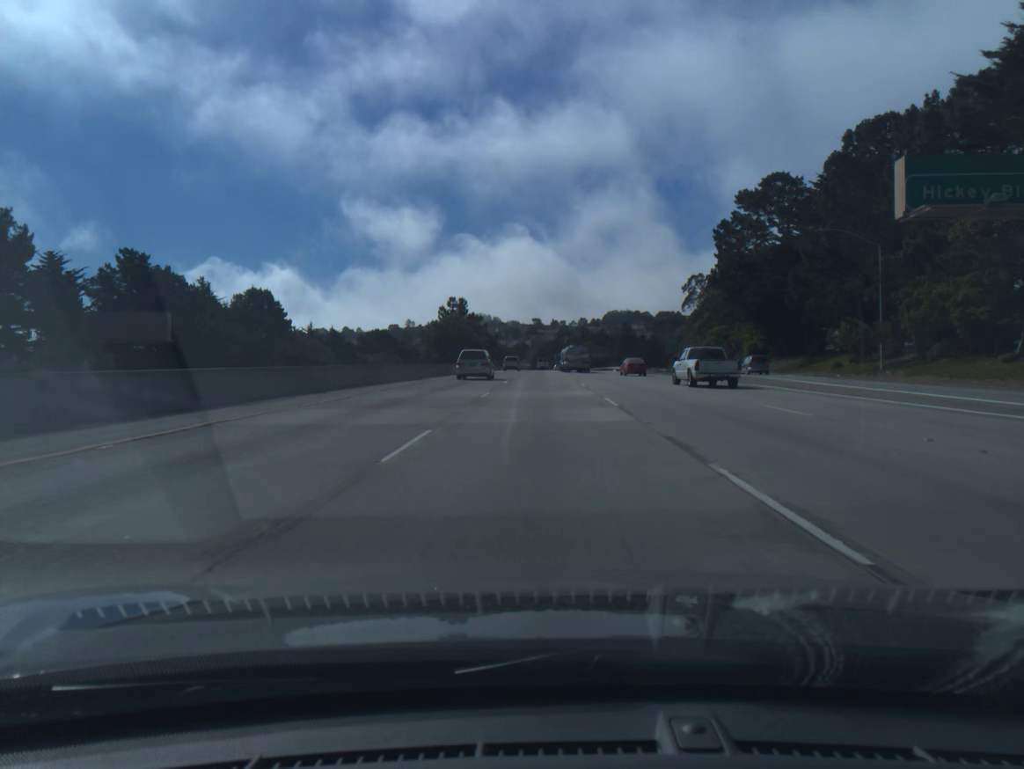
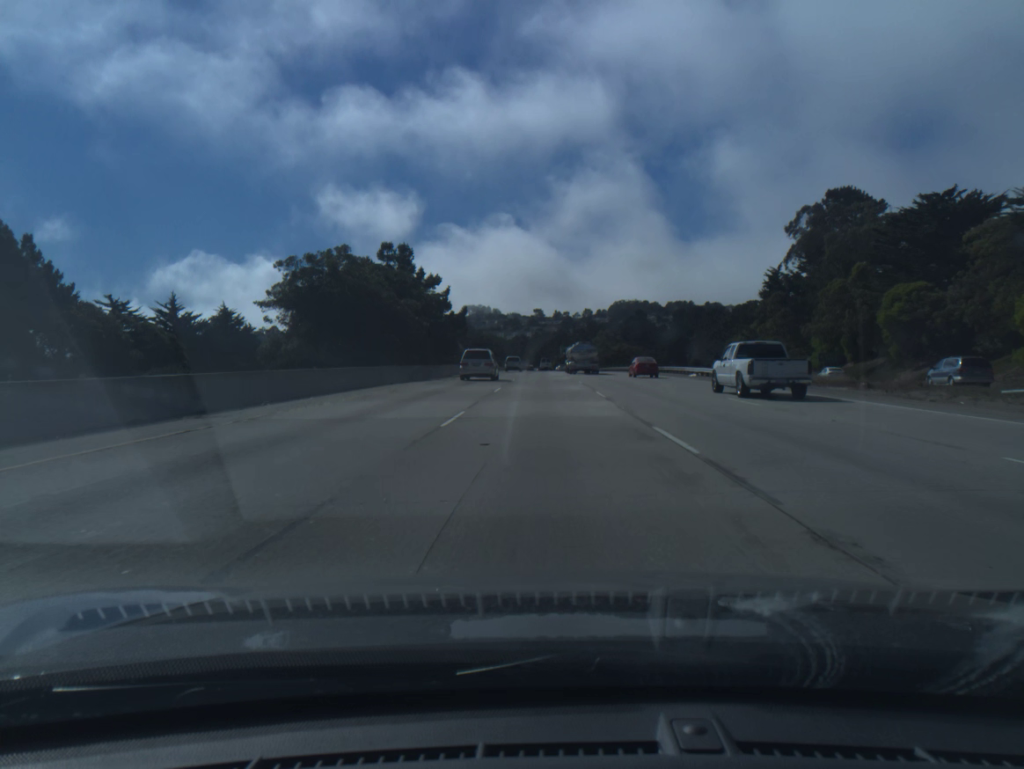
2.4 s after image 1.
(-0.1, +68.4) m; 0°
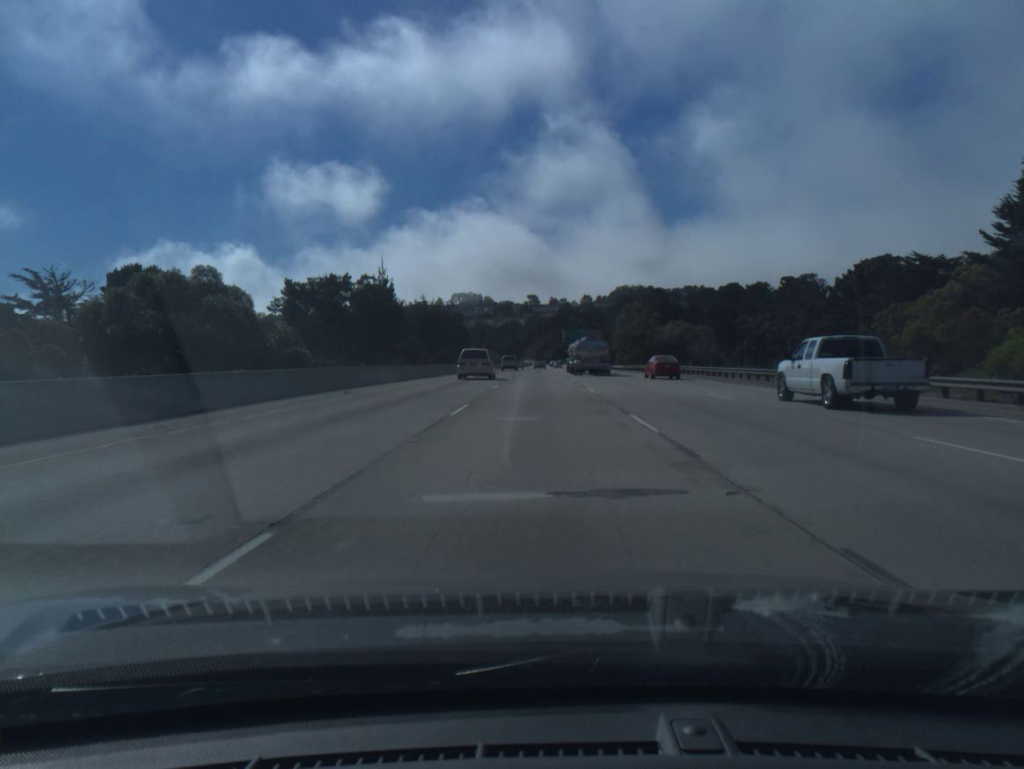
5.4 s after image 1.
(+0.3, +85.4) m; 0°
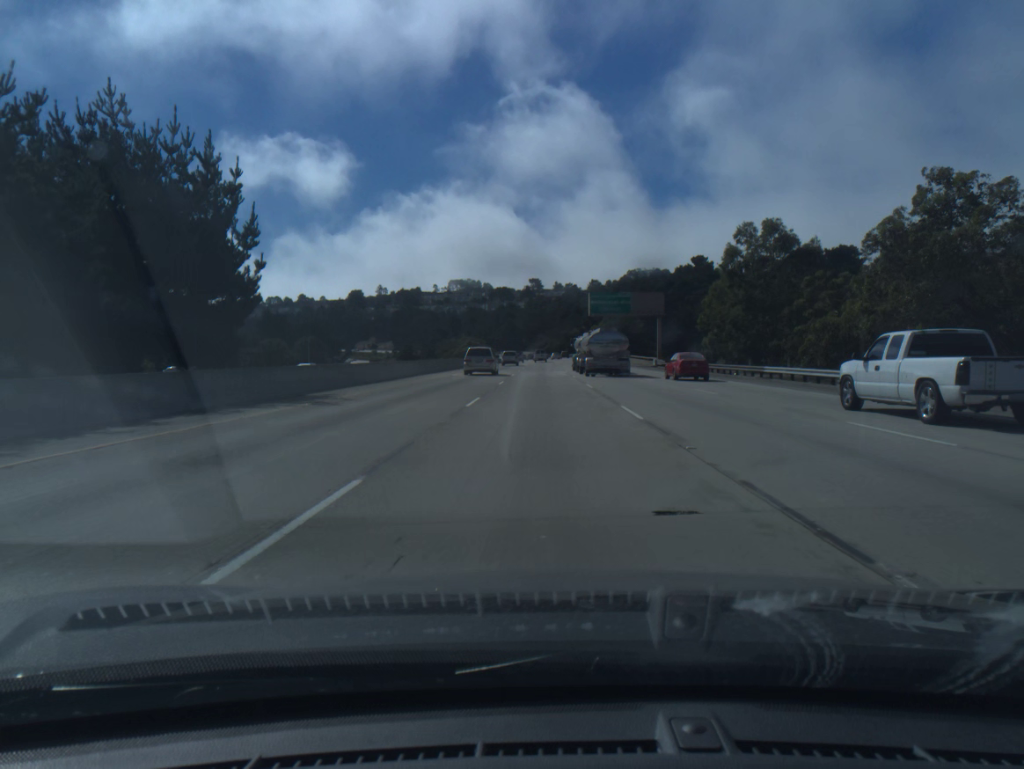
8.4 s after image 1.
(-0.4, +85.5) m; 0°
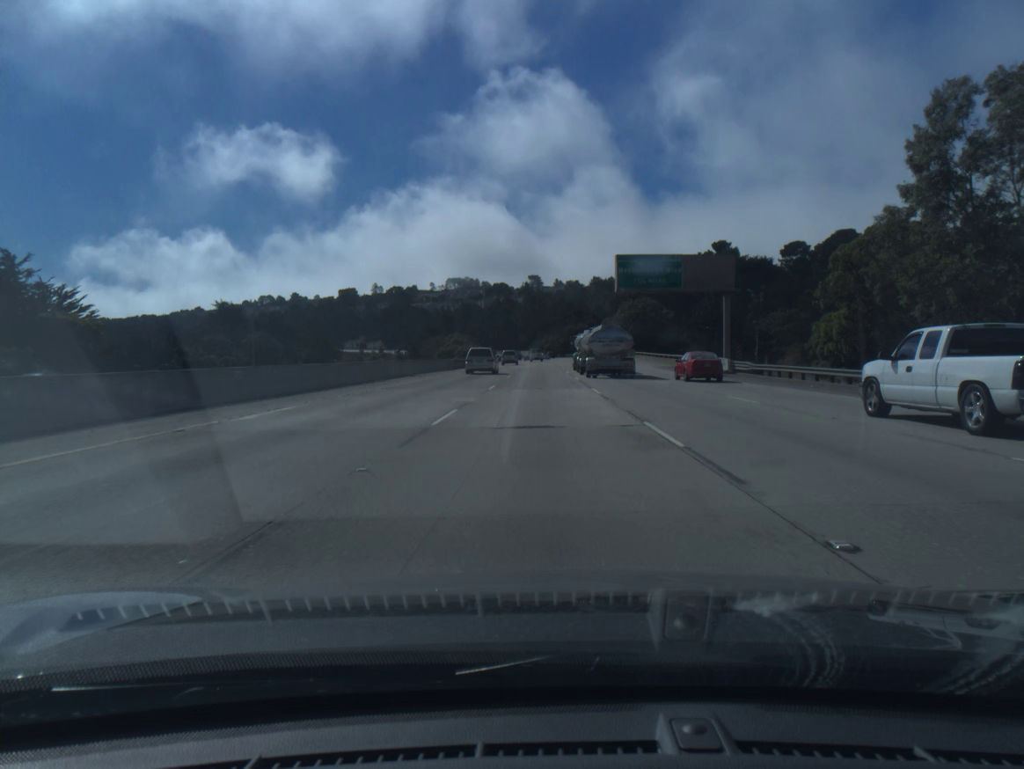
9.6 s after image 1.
(0.0, +34.3) m; 0°
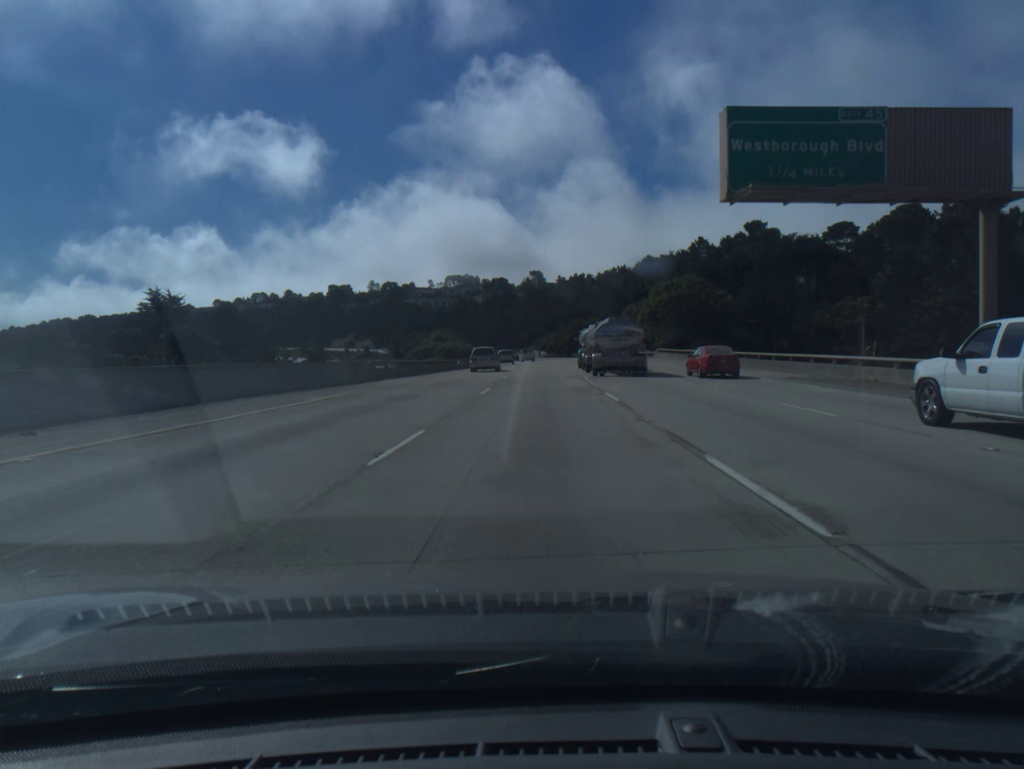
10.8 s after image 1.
(-0.1, +34.2) m; 0°
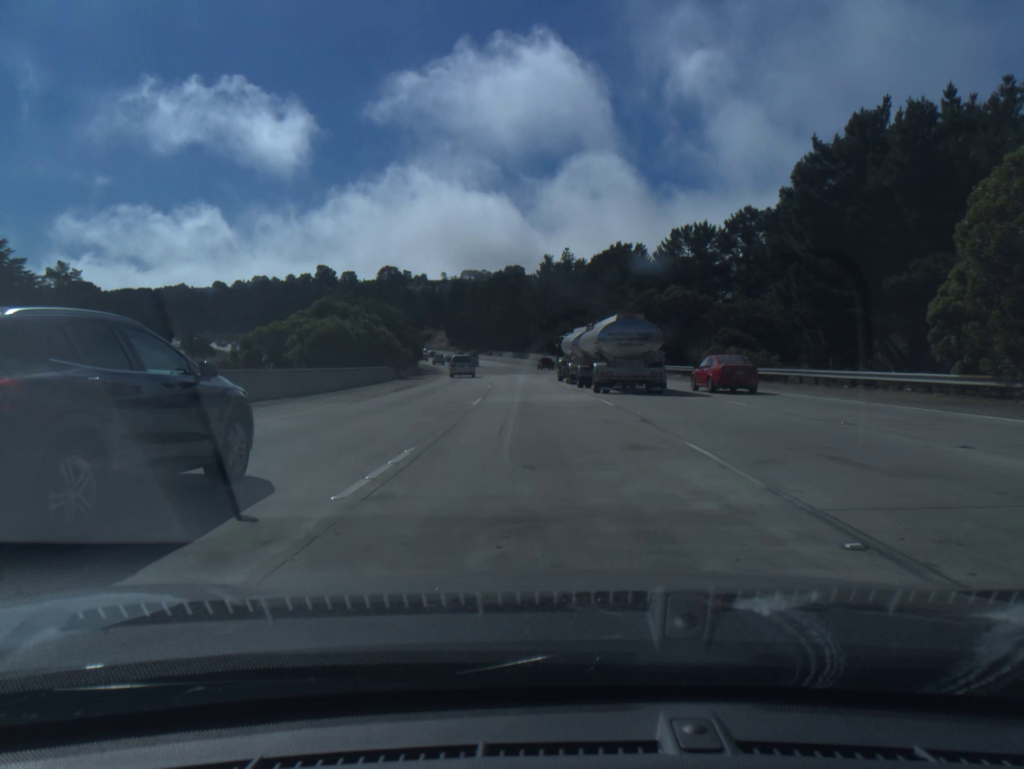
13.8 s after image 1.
(-0.3, +85.0) m; -1°
